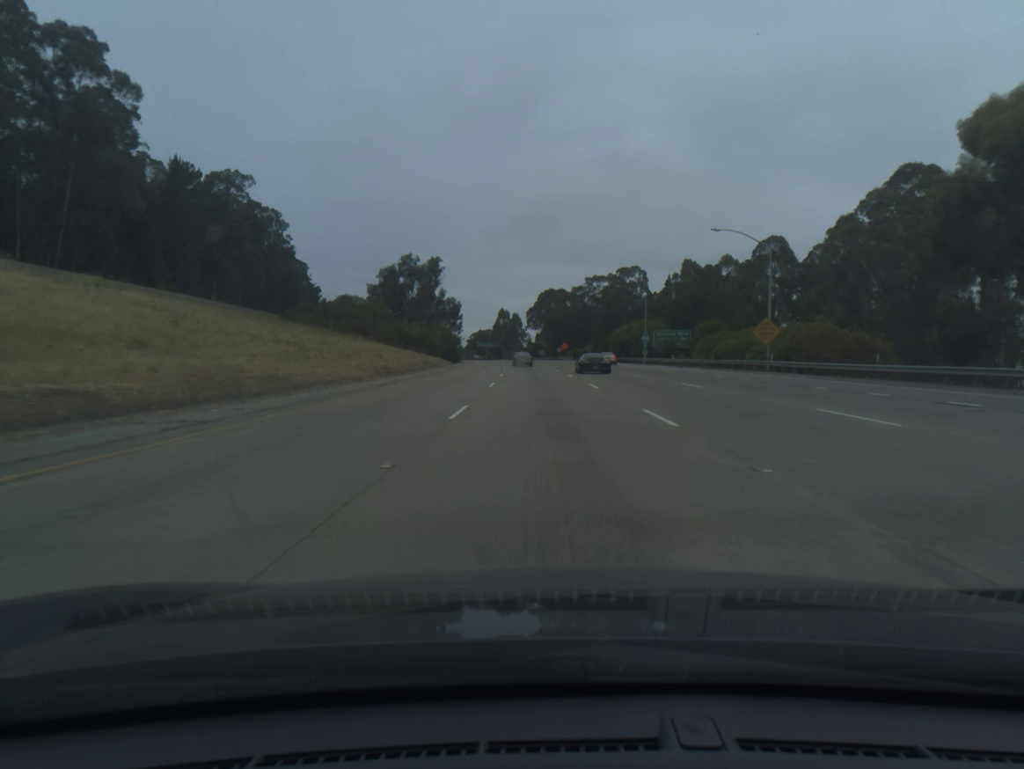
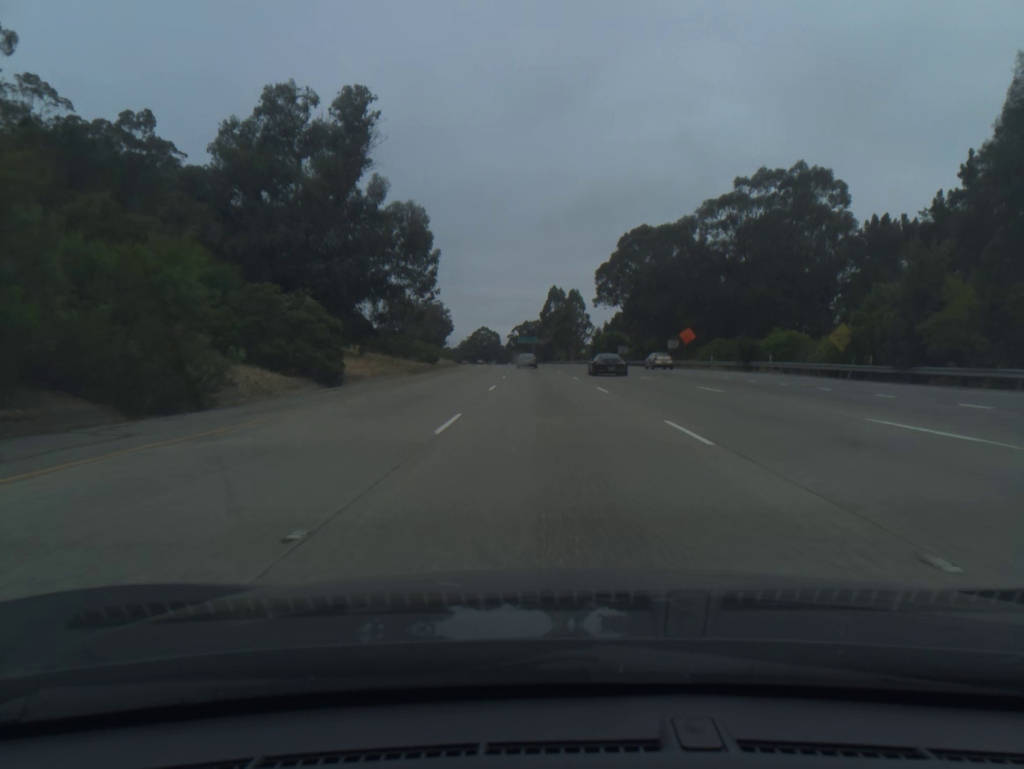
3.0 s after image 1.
(-3.7, +104.7) m; -4°
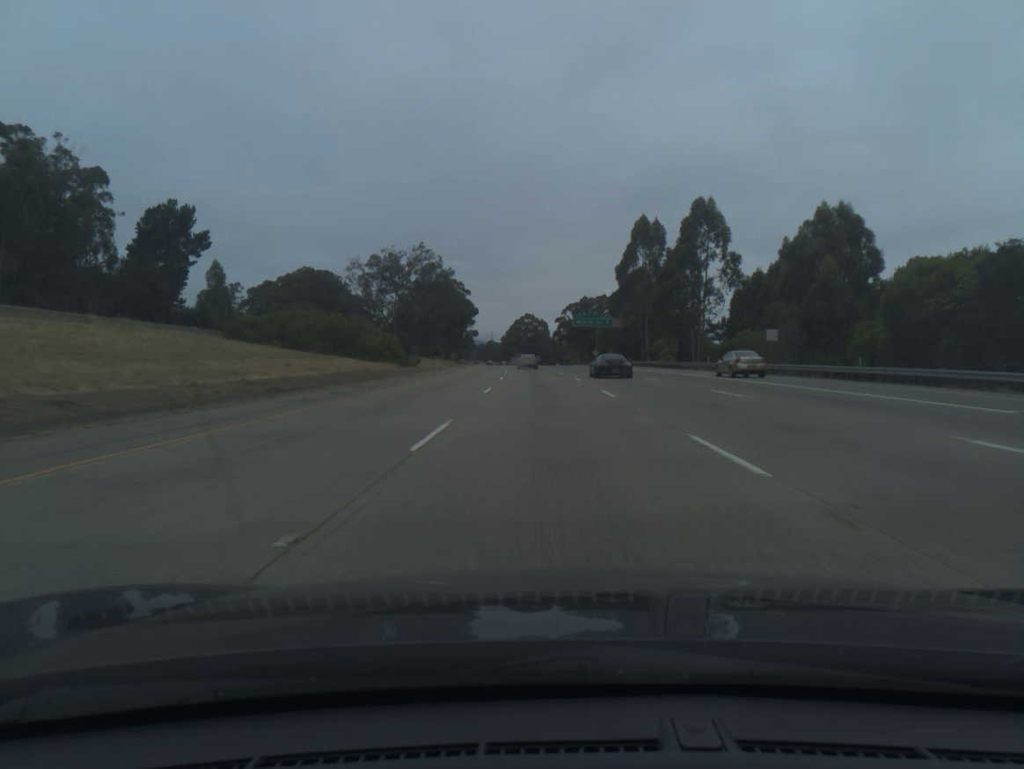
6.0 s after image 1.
(-3.4, +104.8) m; -4°
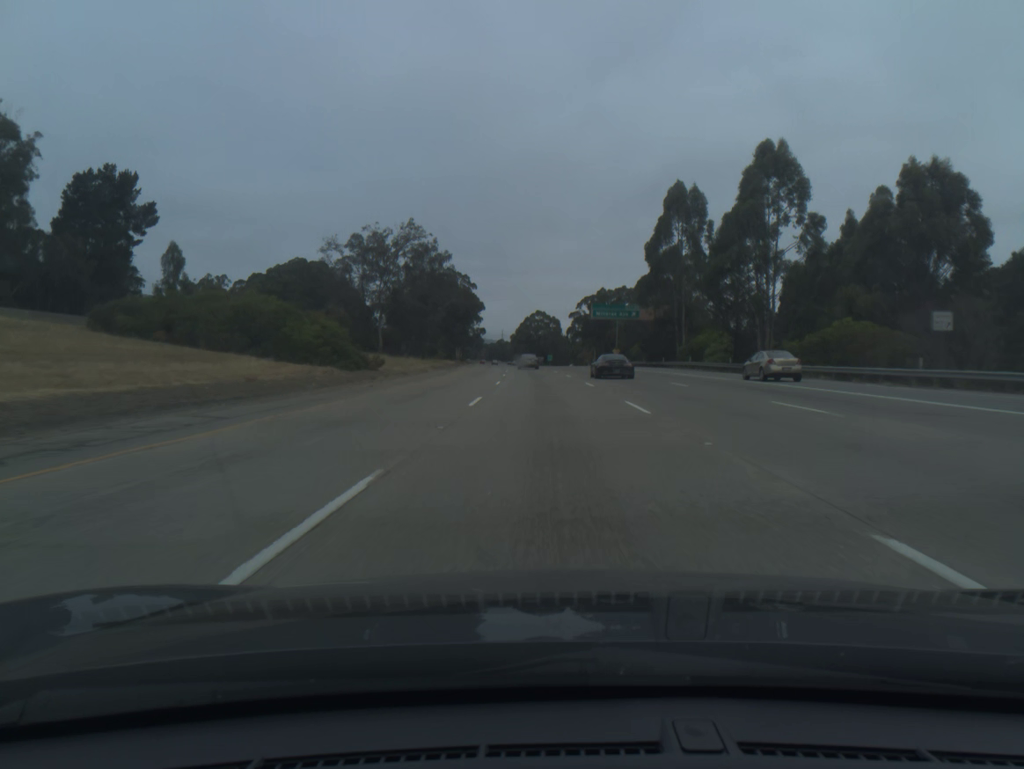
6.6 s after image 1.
(-0.1, +20.9) m; -1°
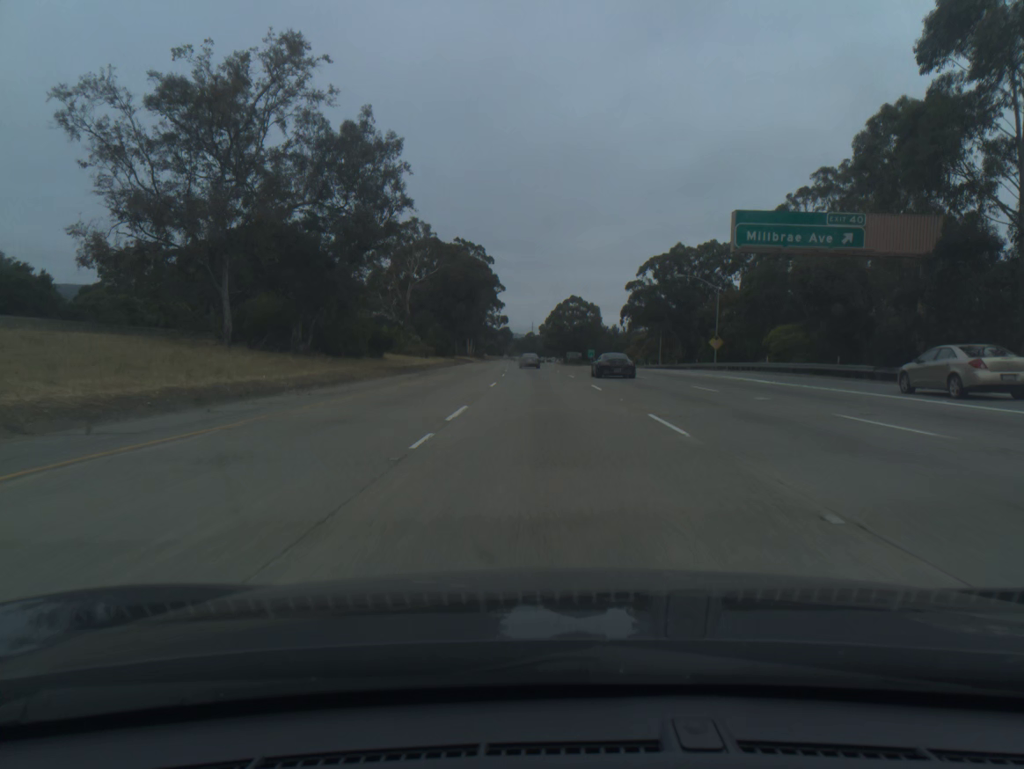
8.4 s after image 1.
(-1.2, +62.9) m; -2°
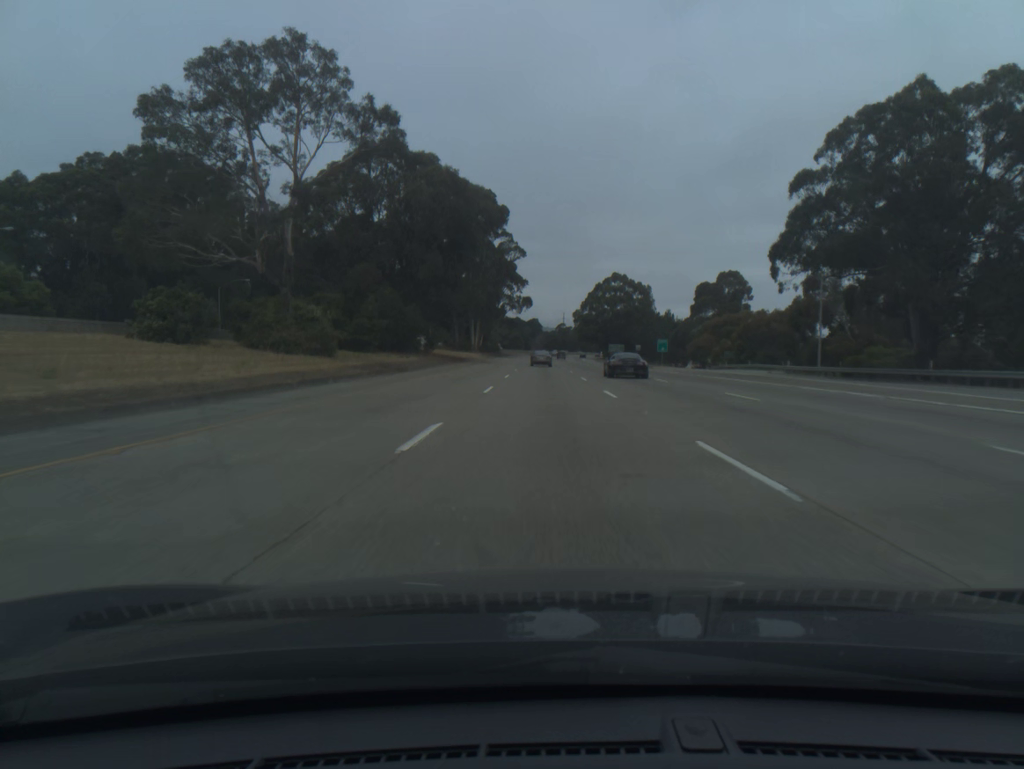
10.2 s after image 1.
(-1.2, +63.1) m; -2°
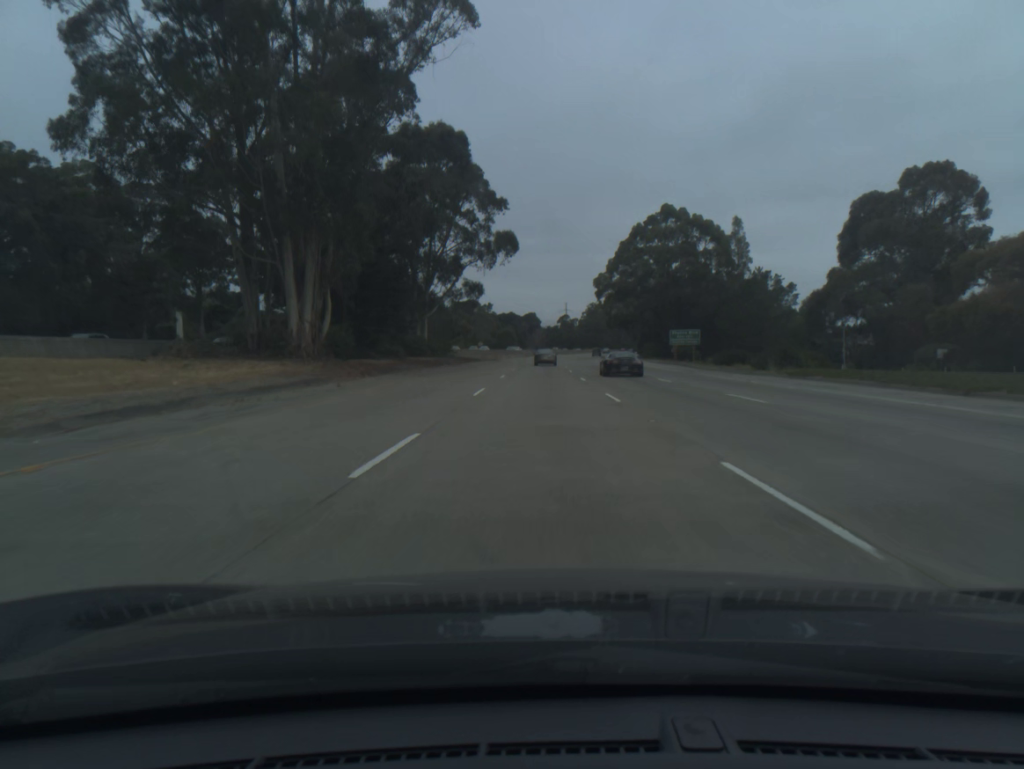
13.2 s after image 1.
(-0.3, +104.1) m; 0°
